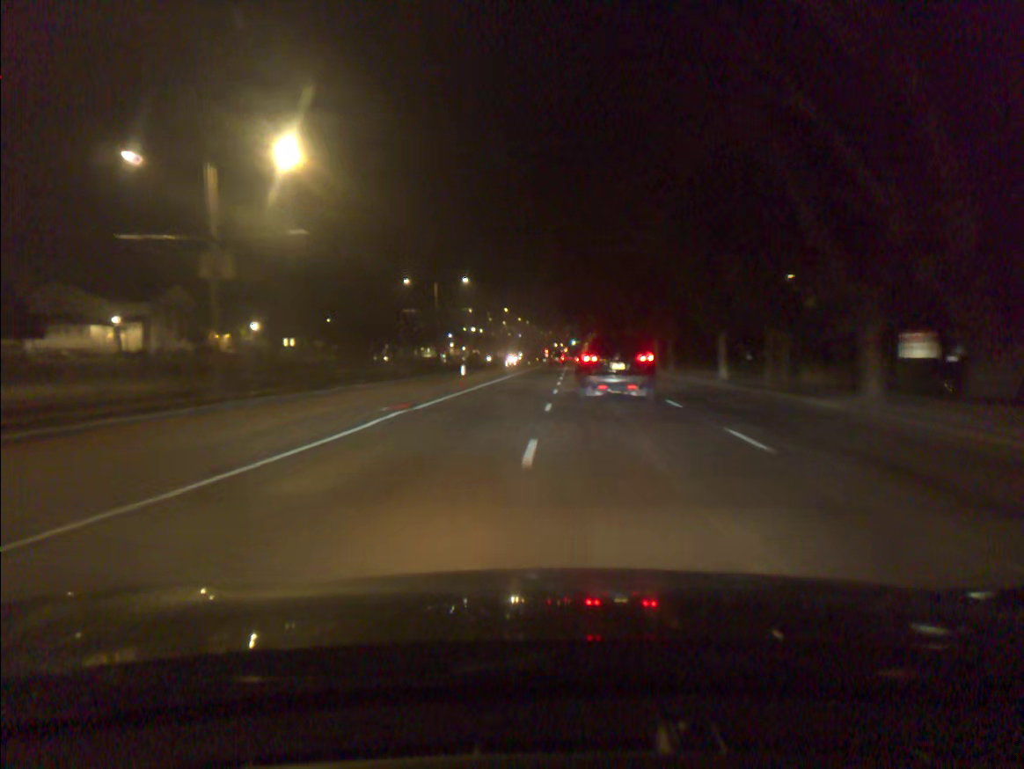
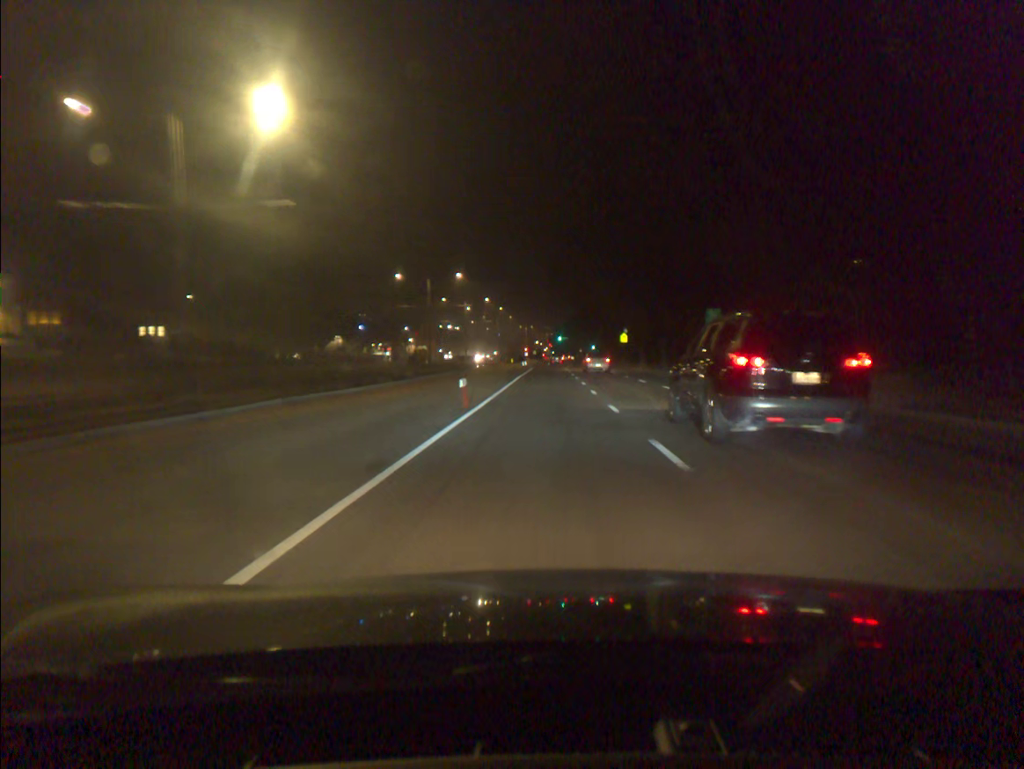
(+0.3, +55.1) m; +2°
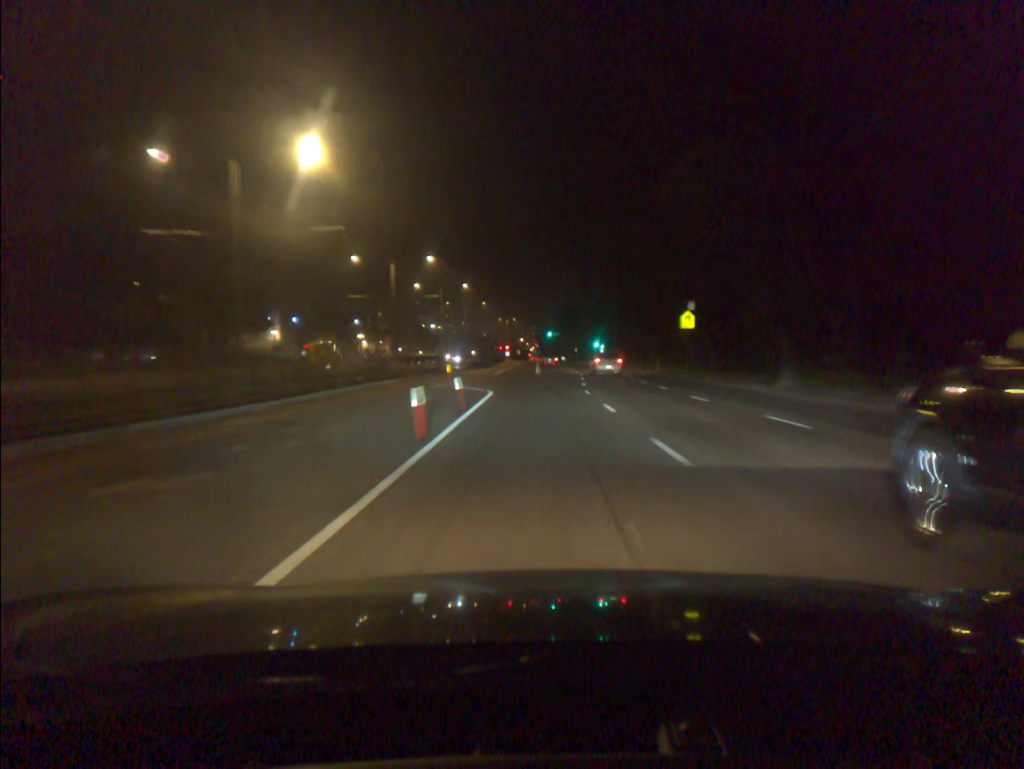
(+0.3, +47.1) m; +1°
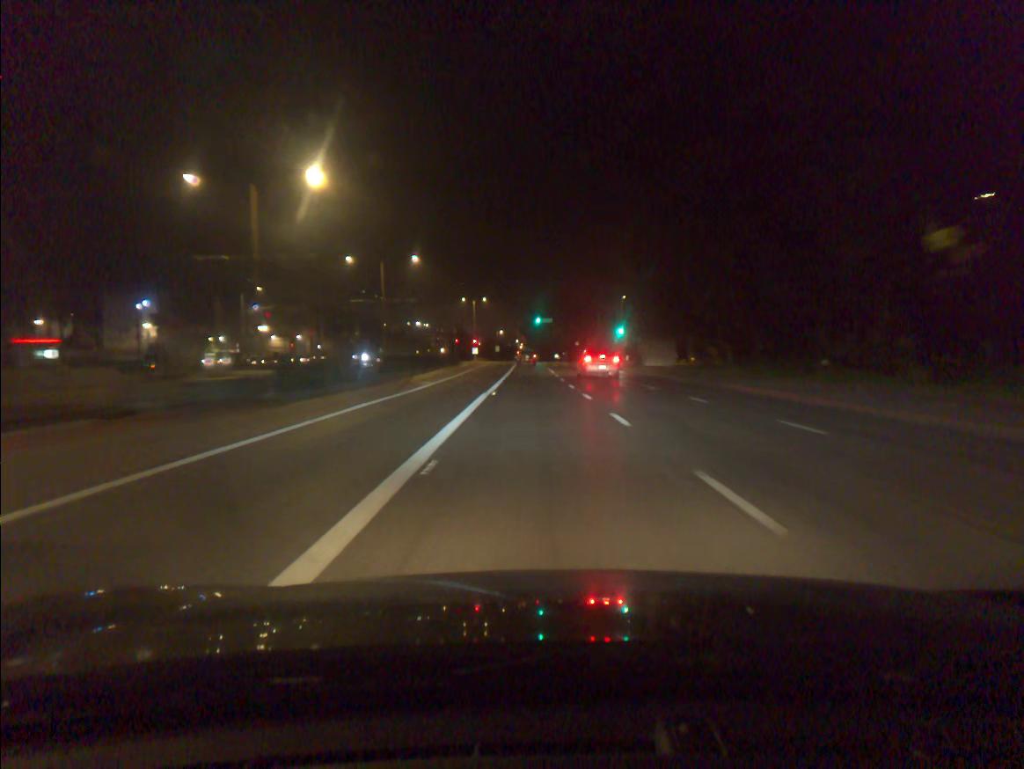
(+1.1, +58.8) m; +1°
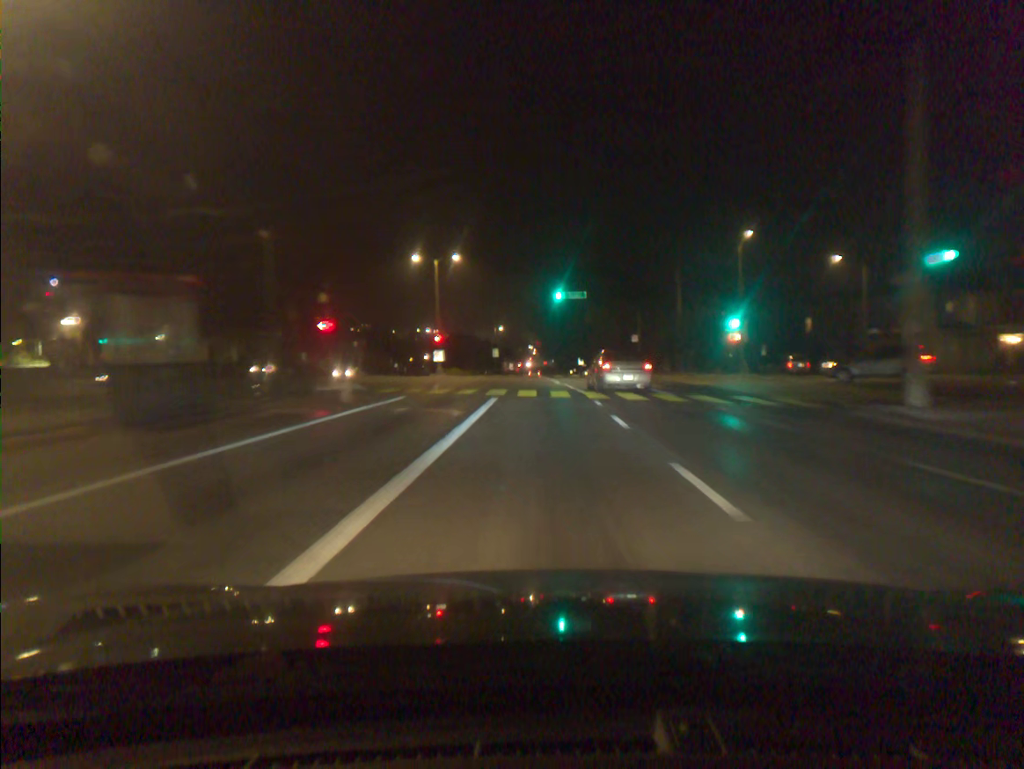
(-0.8, +57.5) m; -1°
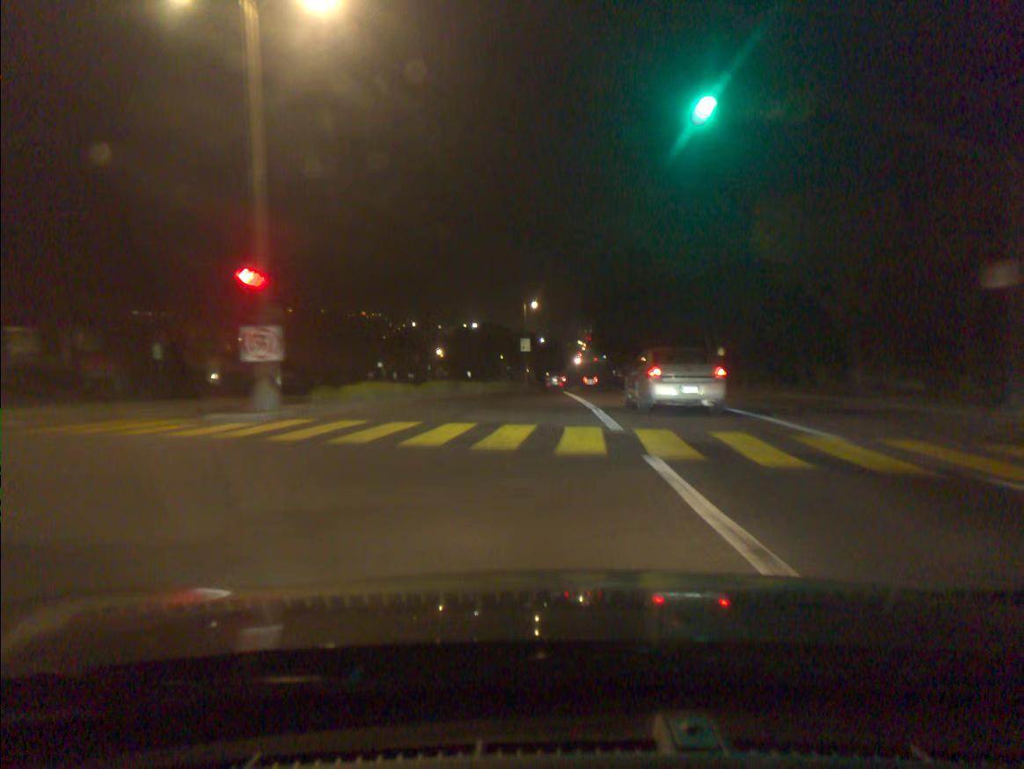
(-1.0, +45.7) m; -4°
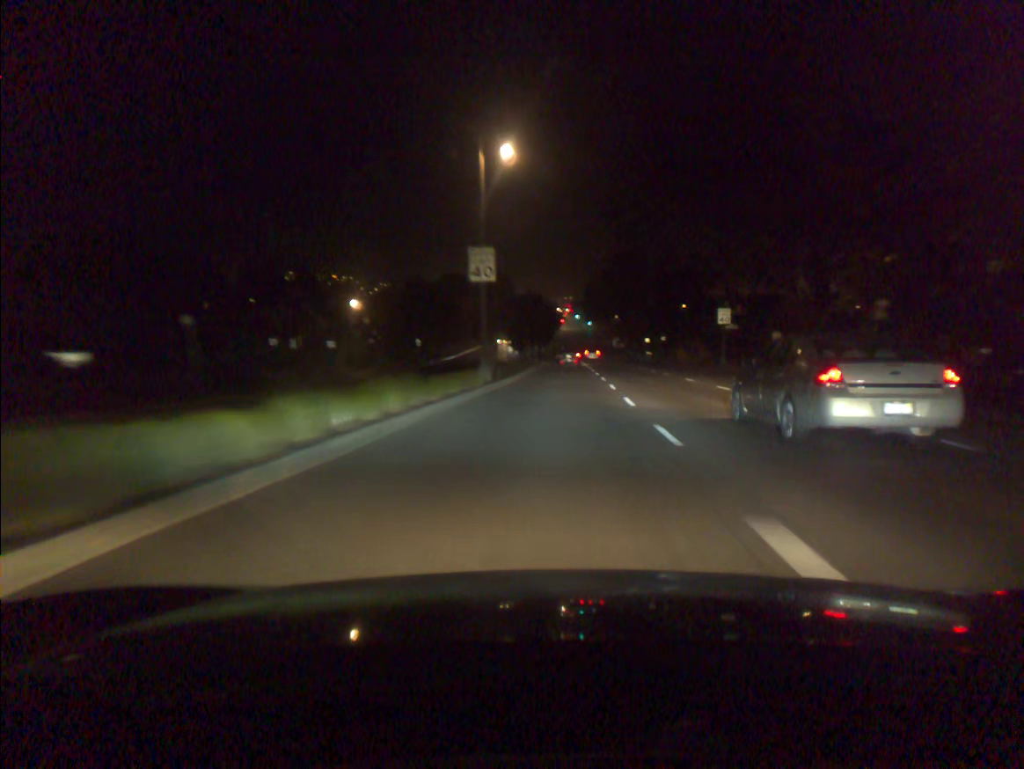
(-0.2, +45.8) m; +2°
